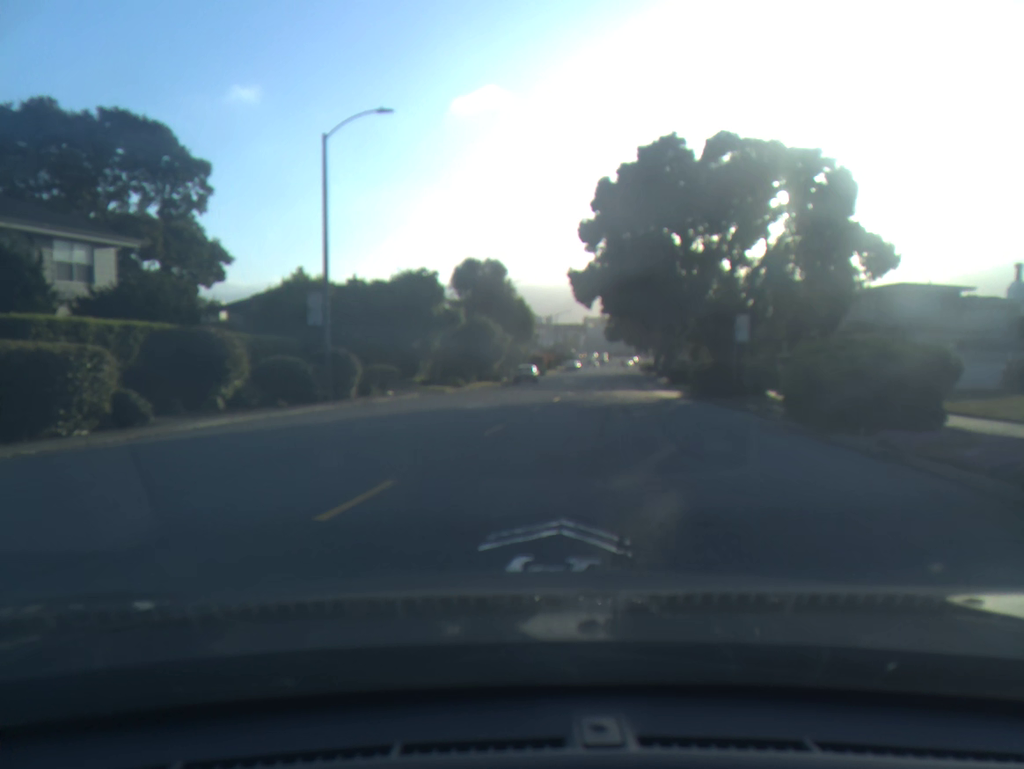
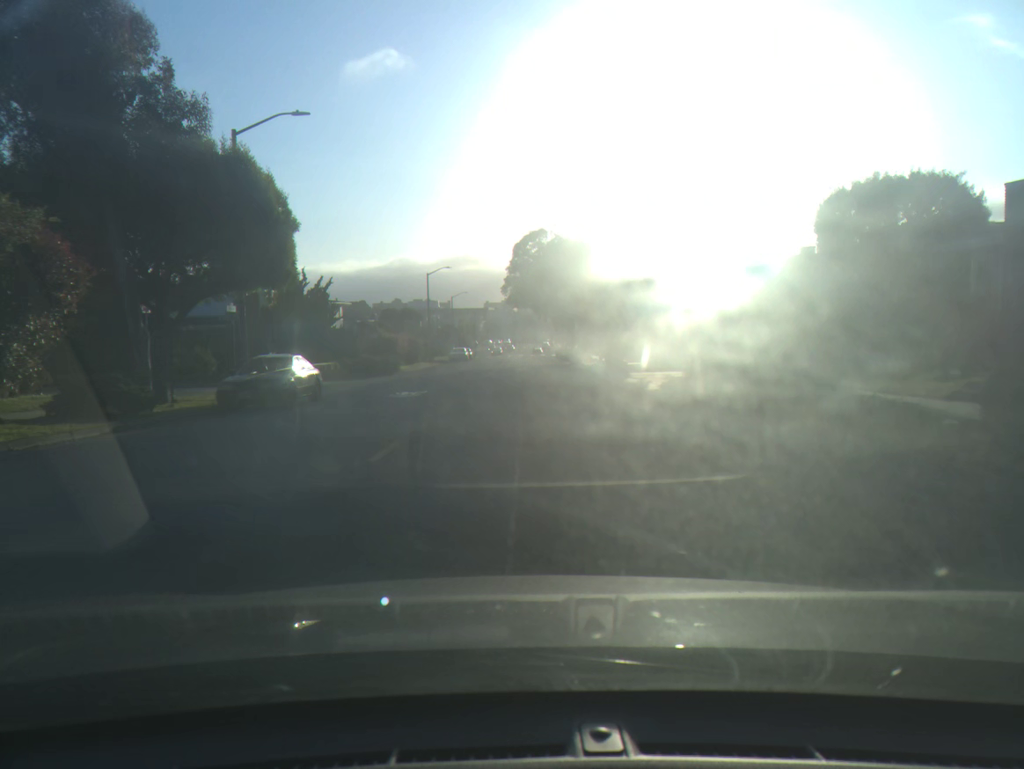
(+3.7, +40.0) m; +6°
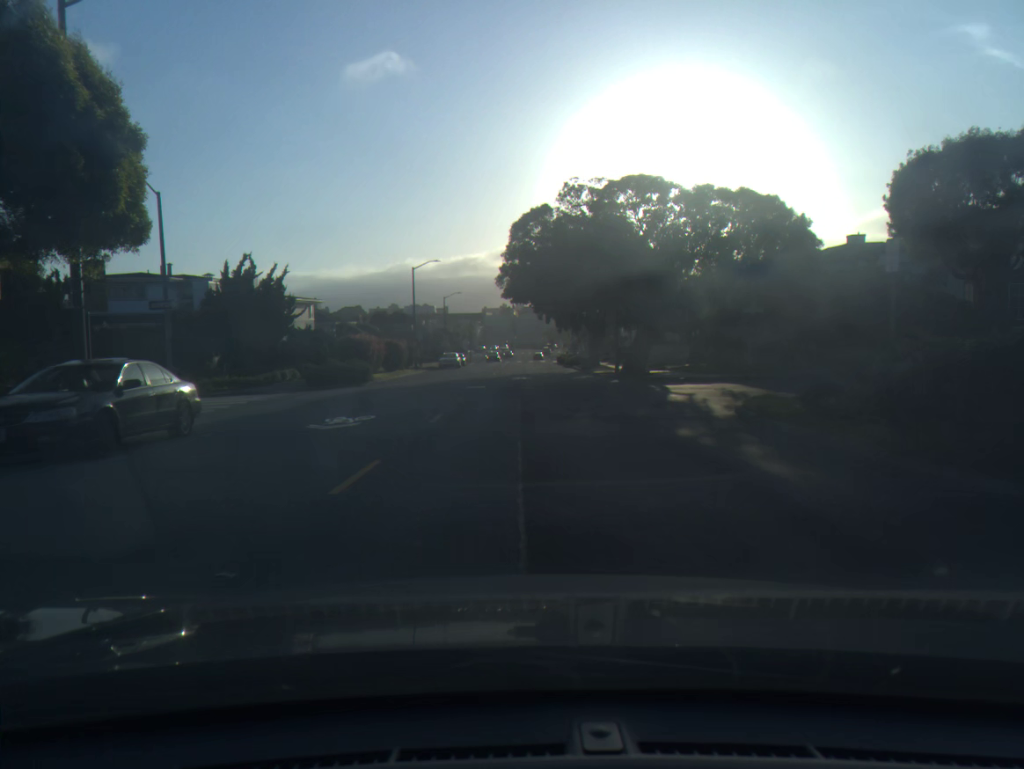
(0.0, +9.1) m; 0°
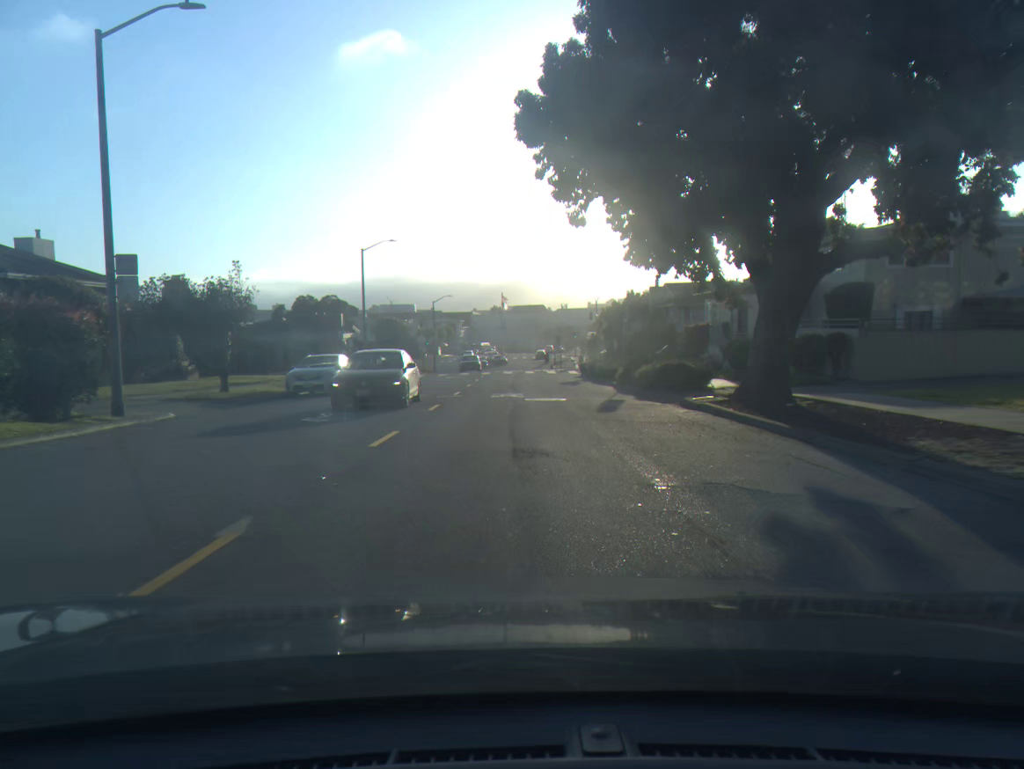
(+0.2, +46.0) m; 0°
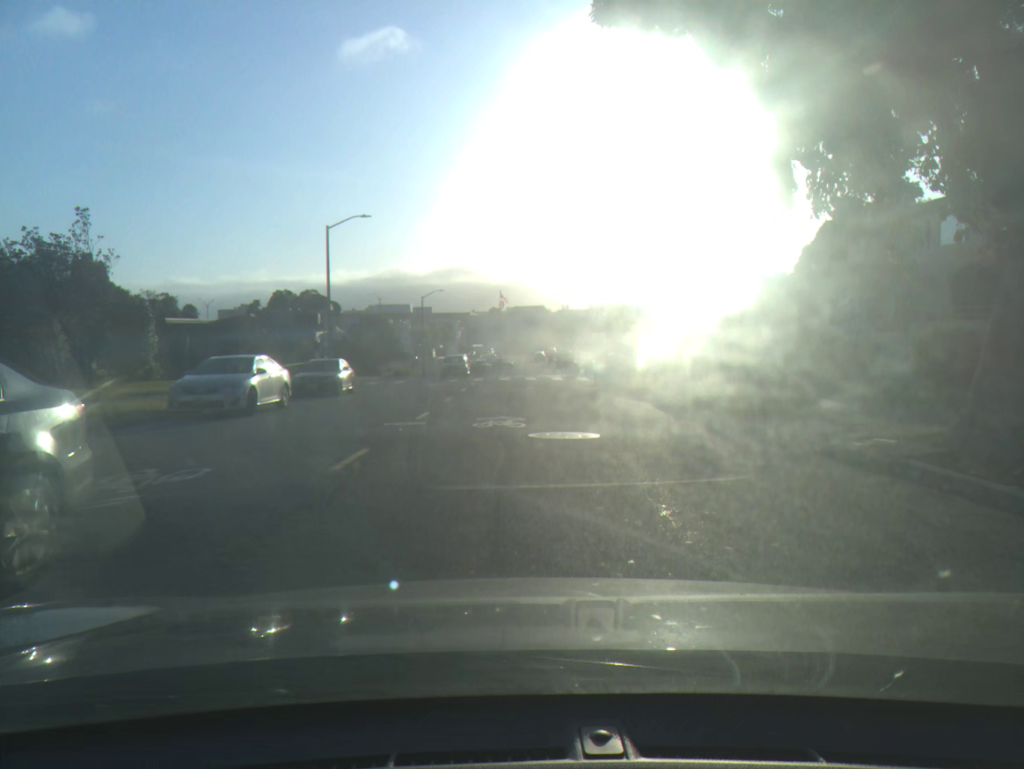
(0.0, +9.1) m; 0°
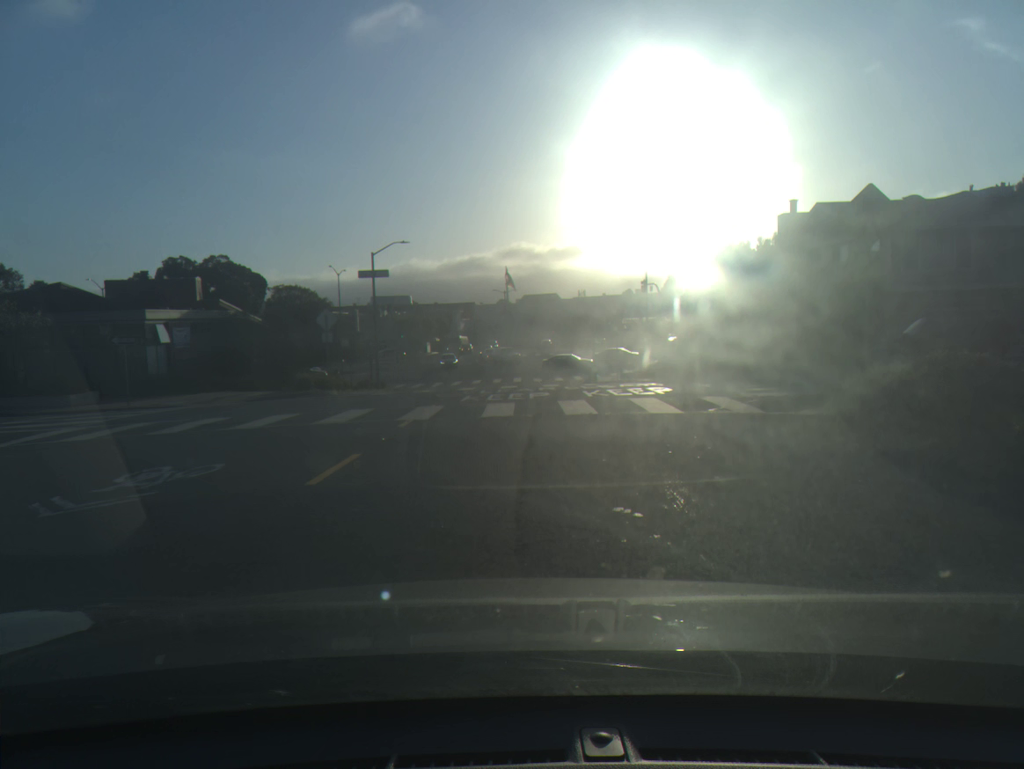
(-0.3, +30.9) m; 0°
